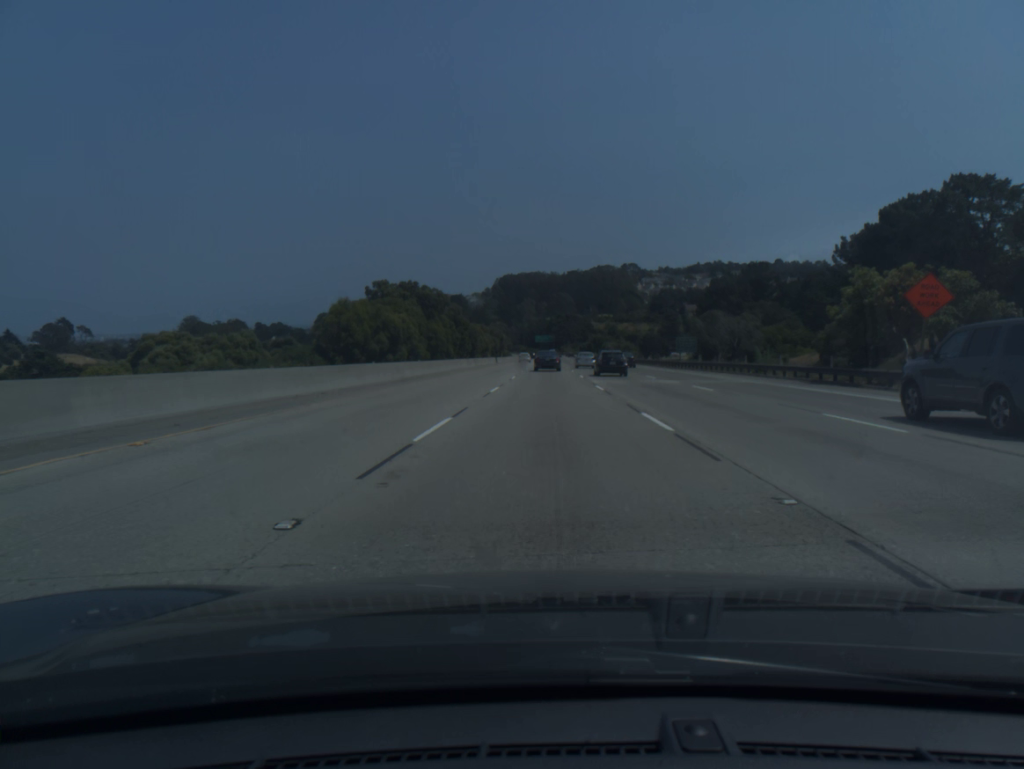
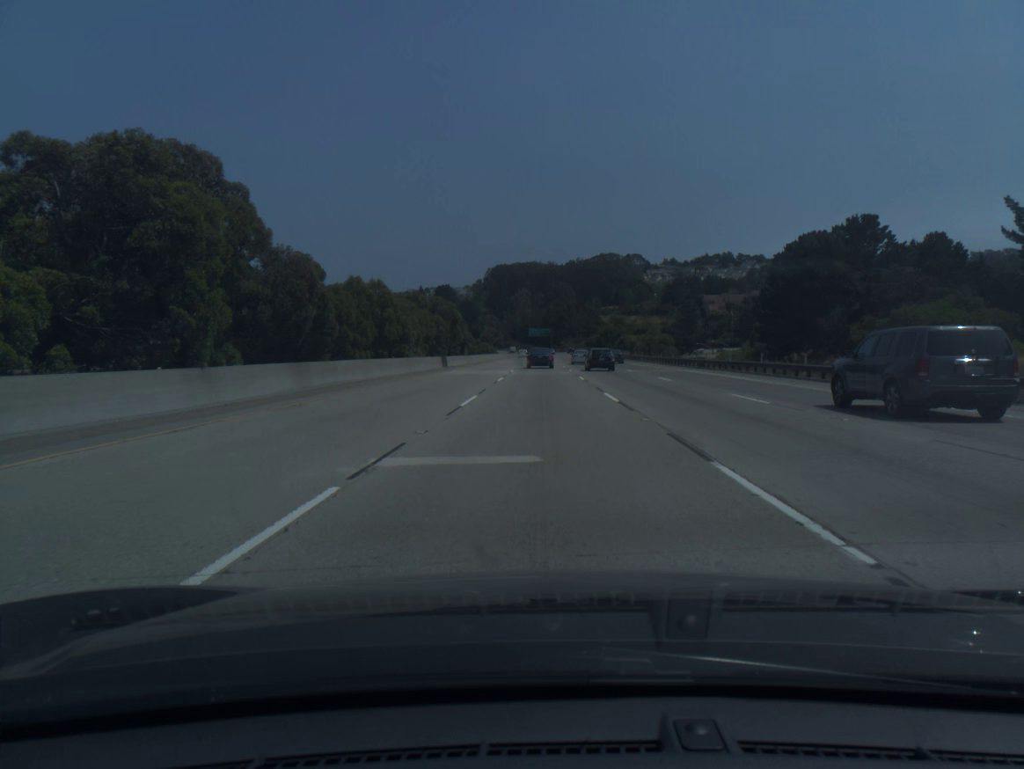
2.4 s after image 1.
(+0.3, +66.2) m; 0°
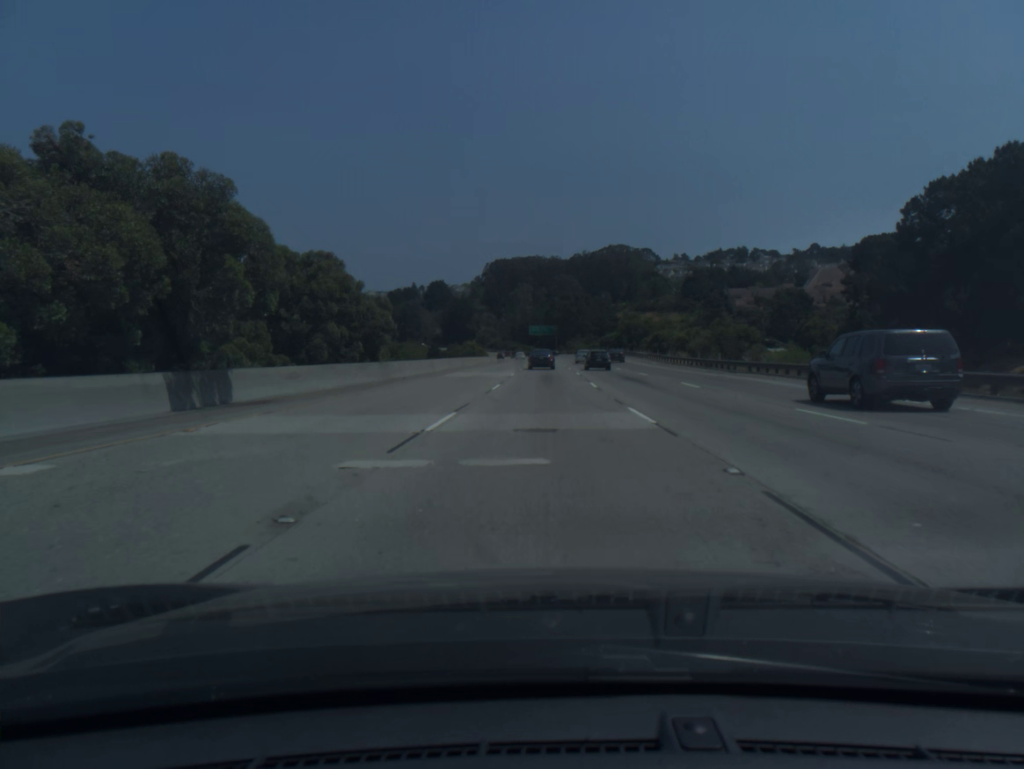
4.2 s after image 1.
(-0.2, +49.5) m; 0°
